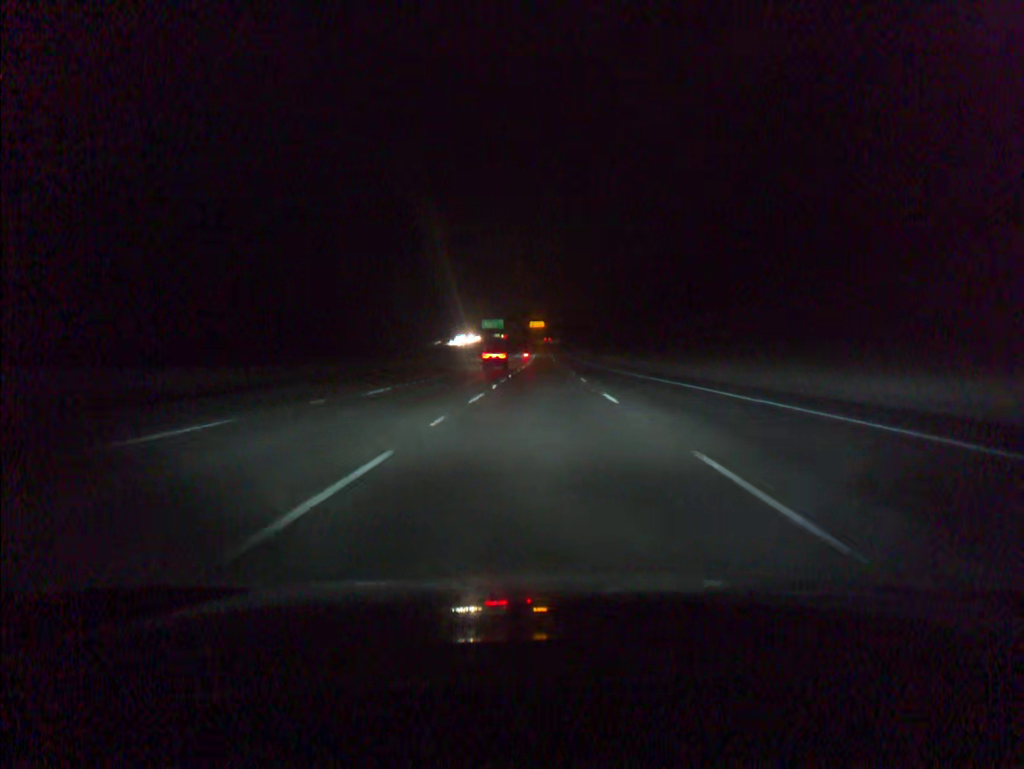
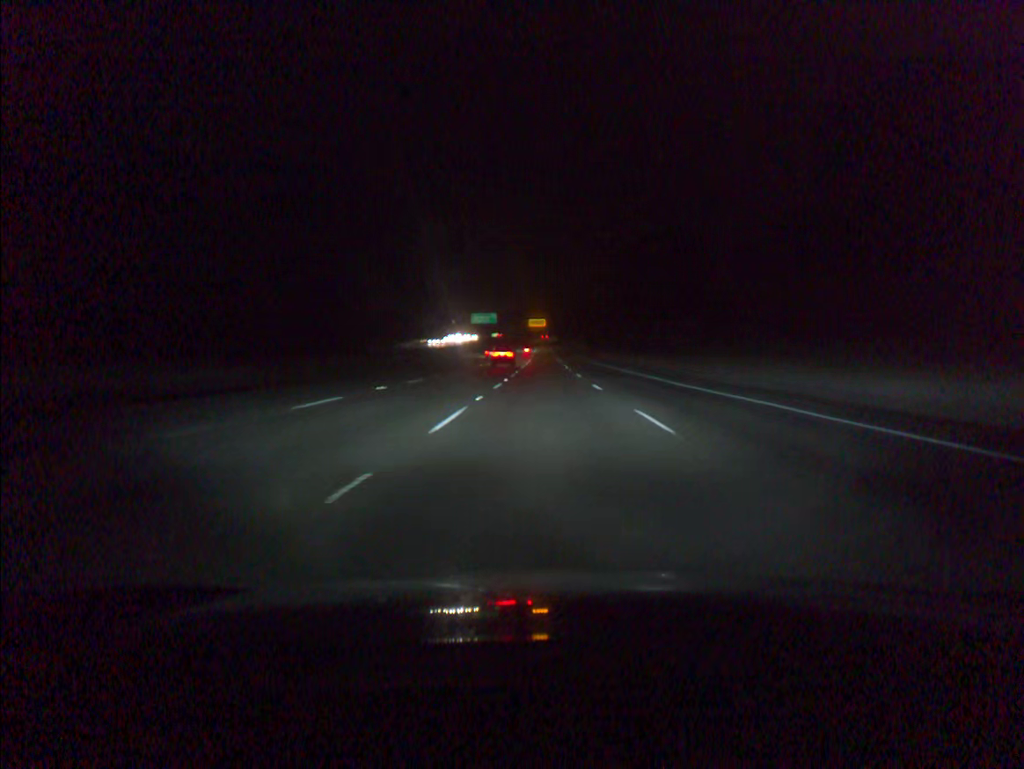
(-0.1, +36.7) m; 0°
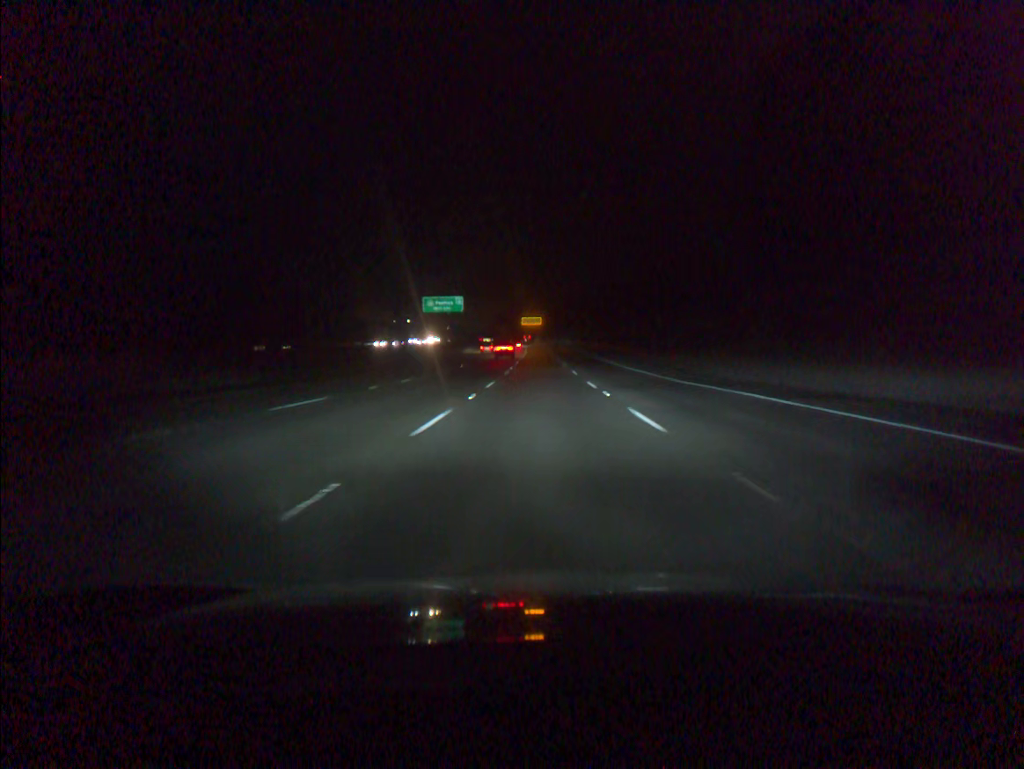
(+0.3, +73.3) m; 0°
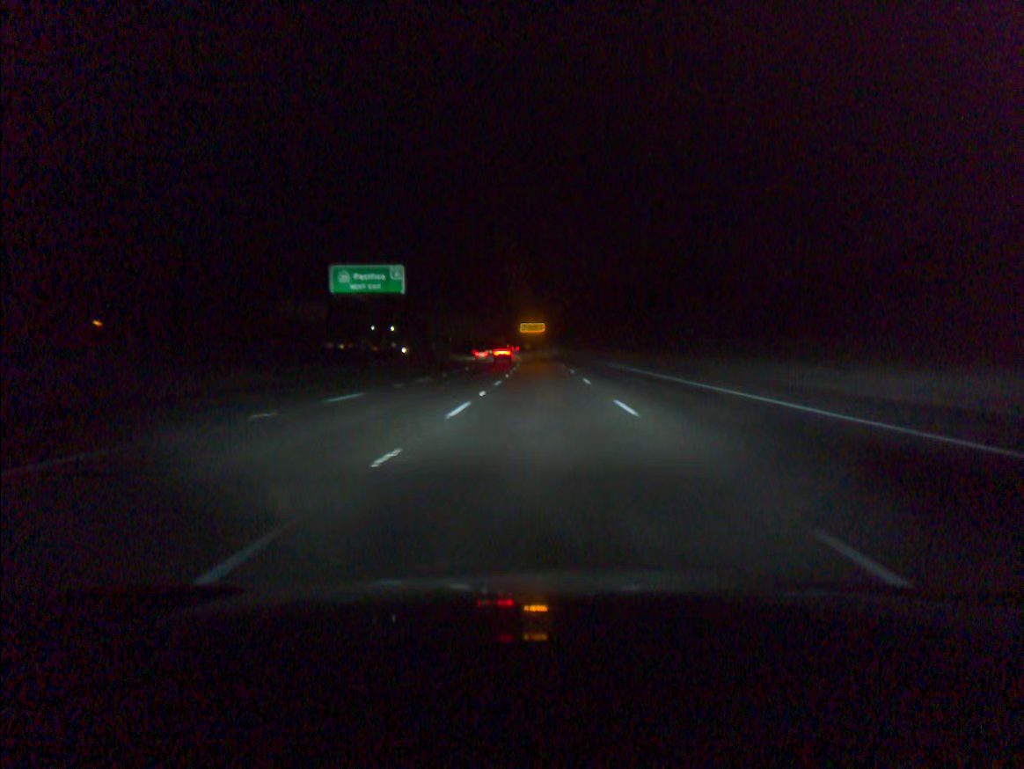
(-0.2, +54.8) m; 0°
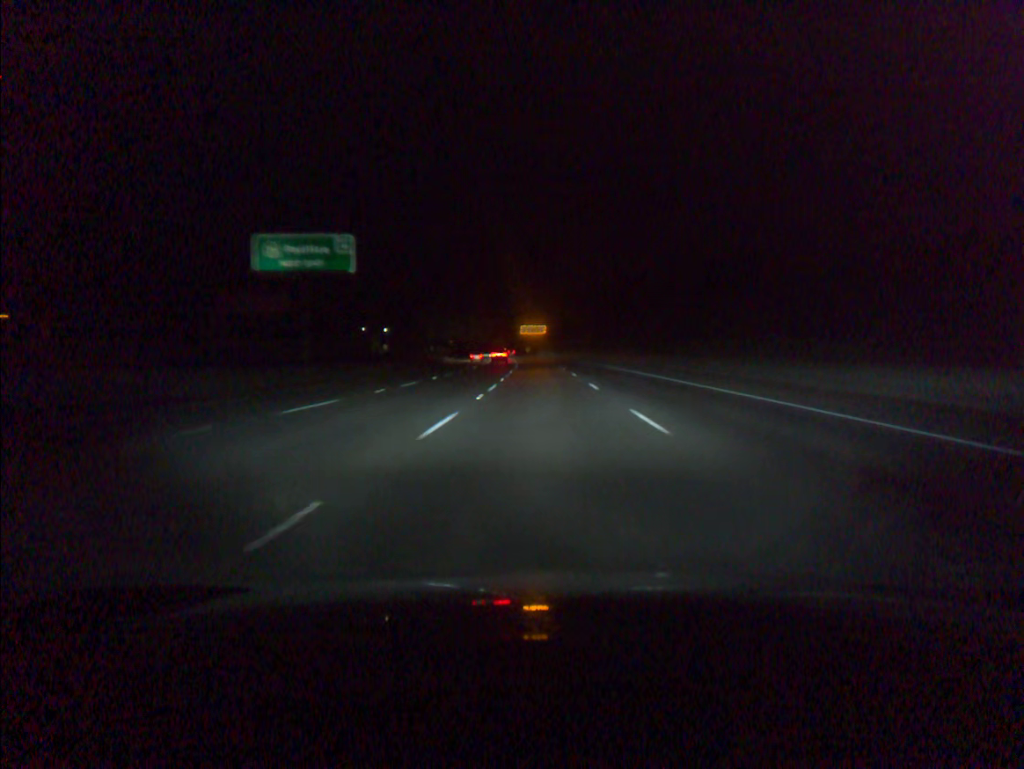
(0.0, +18.2) m; 0°
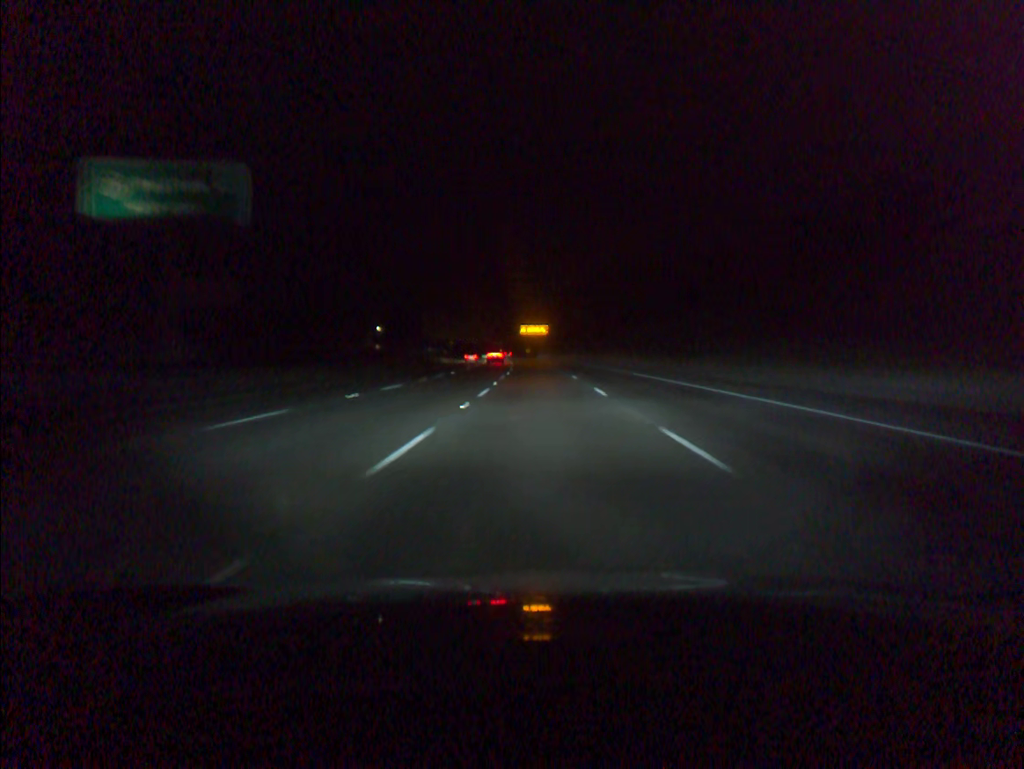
(0.0, +18.2) m; 0°
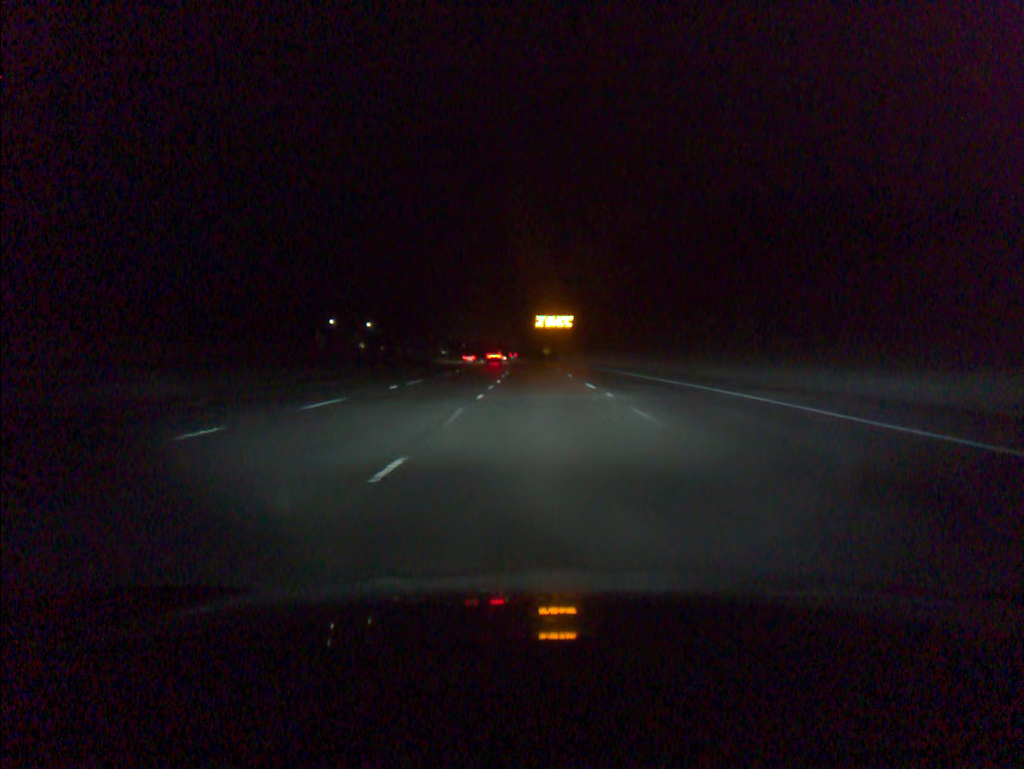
(-0.5, +54.5) m; -1°
